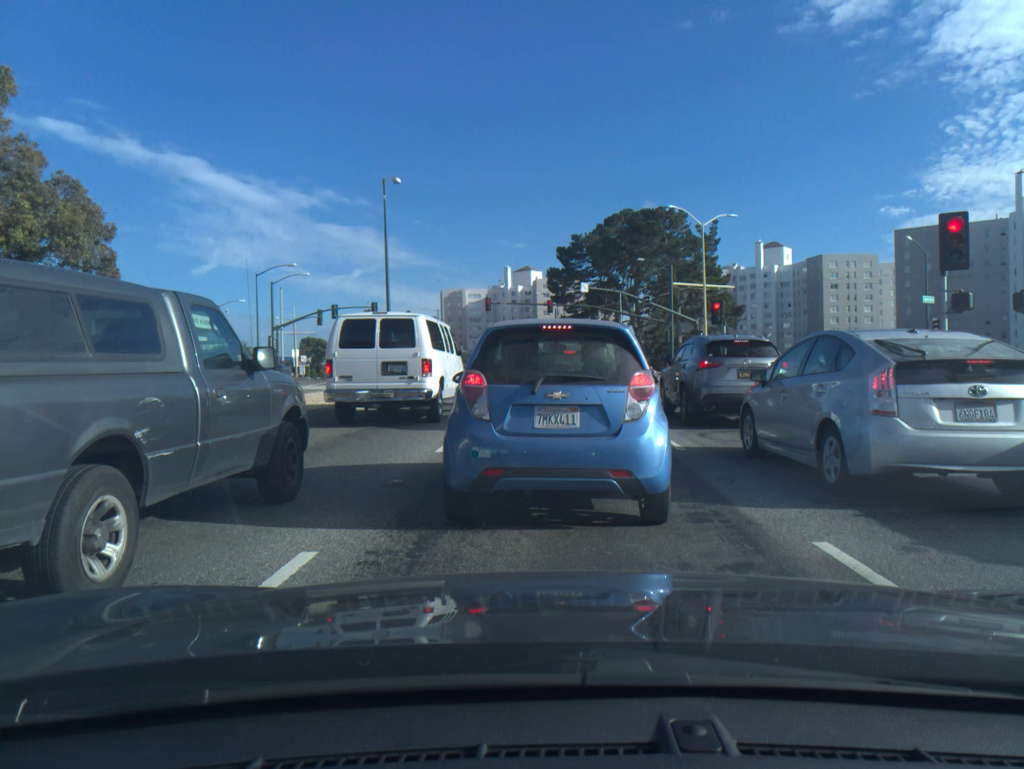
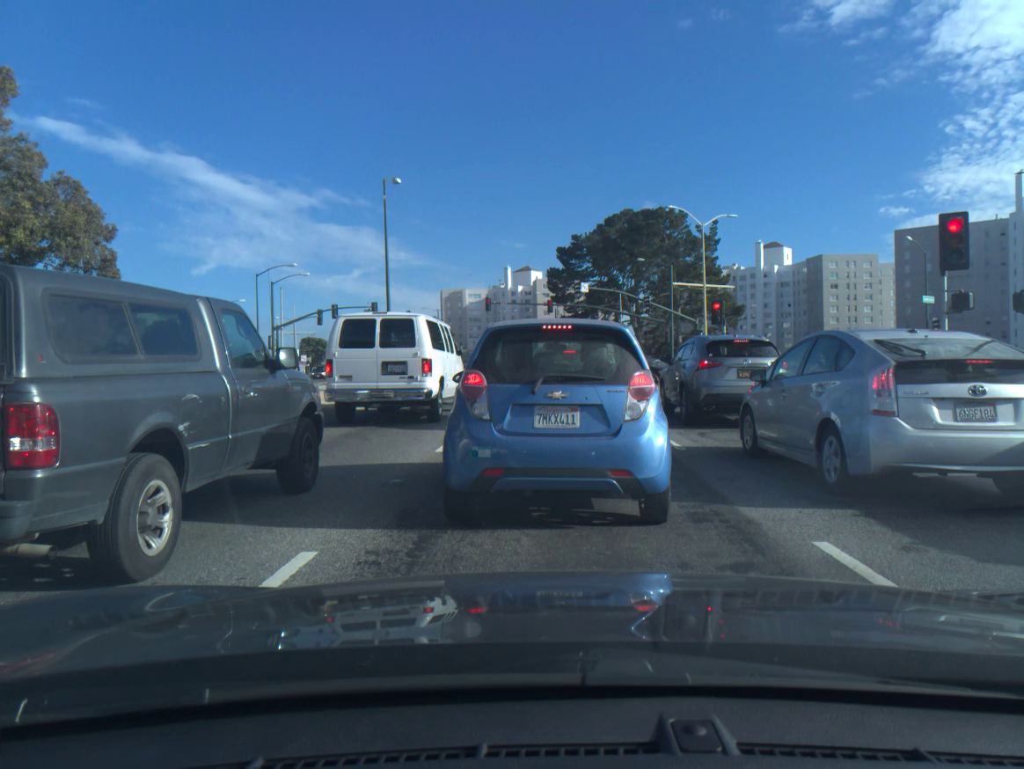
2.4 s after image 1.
(0.0, 0.0) m; 0°
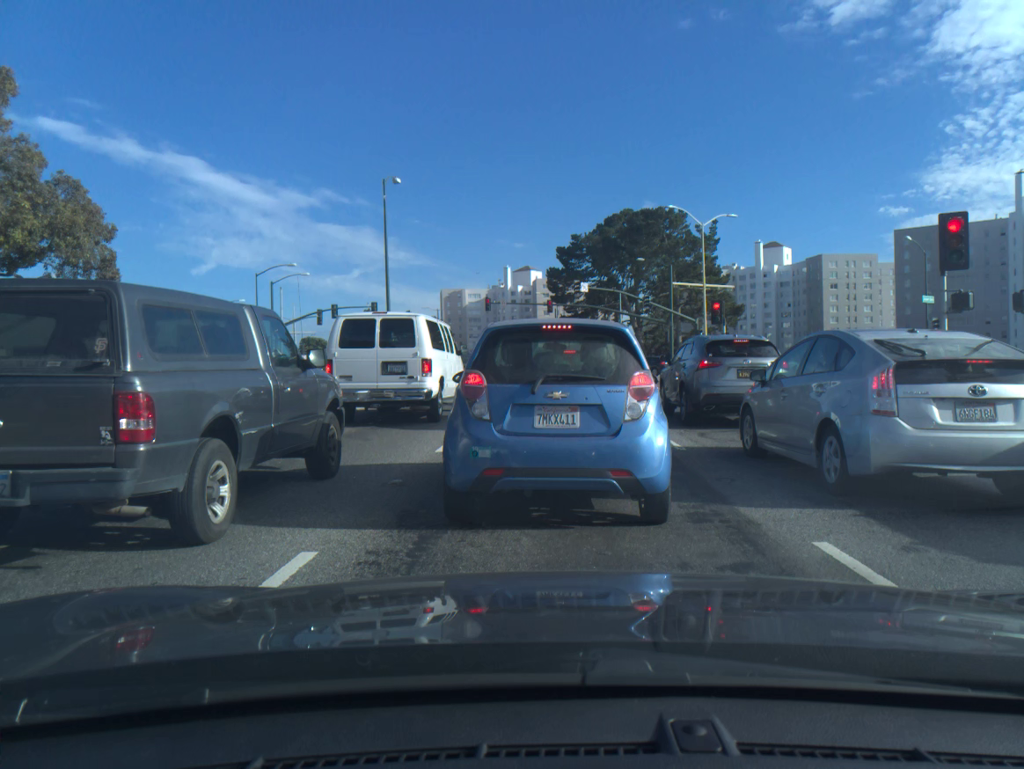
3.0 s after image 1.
(0.0, 0.0) m; 0°
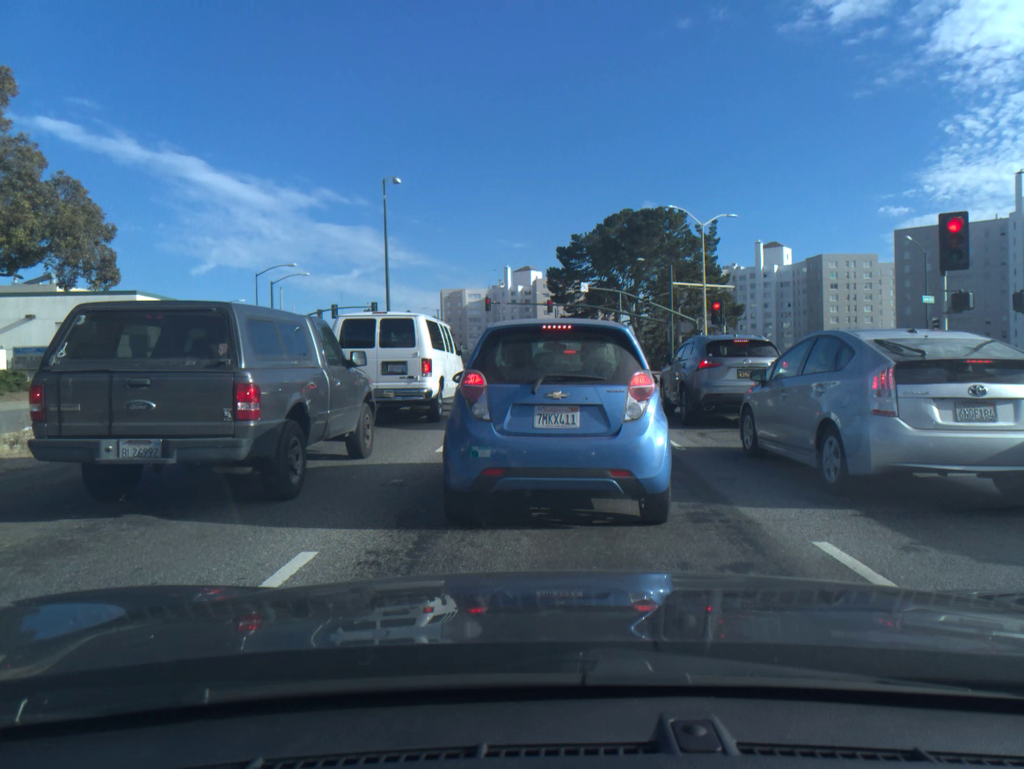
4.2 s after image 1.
(0.0, 0.0) m; 0°
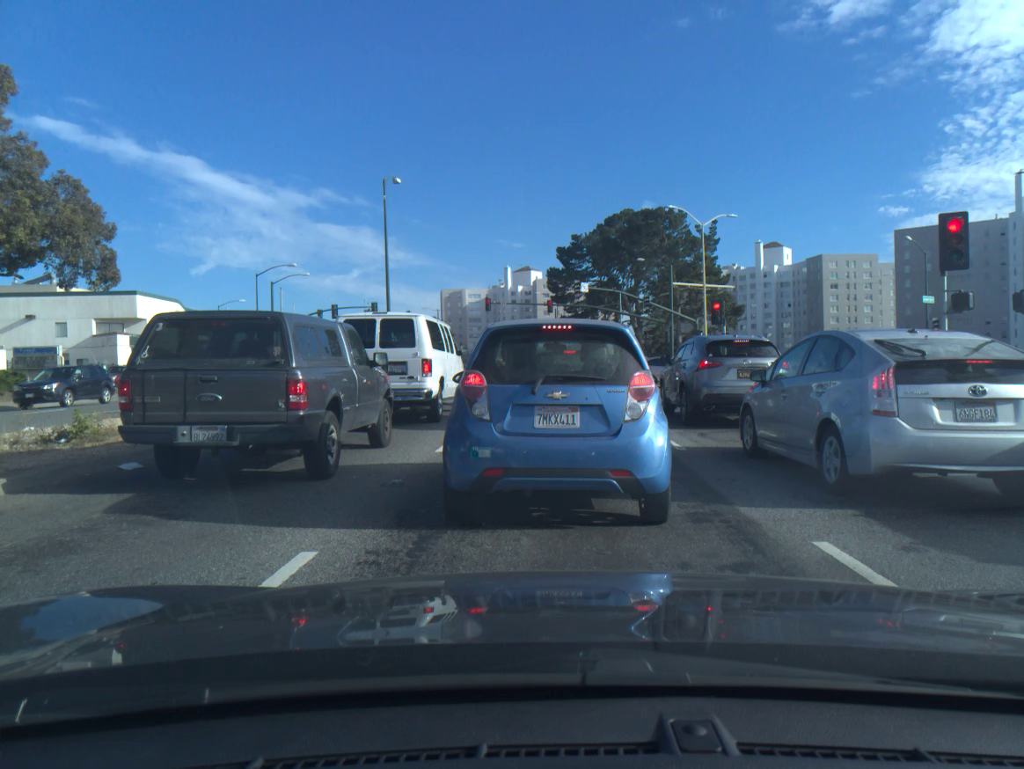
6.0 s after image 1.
(0.0, 0.0) m; 0°
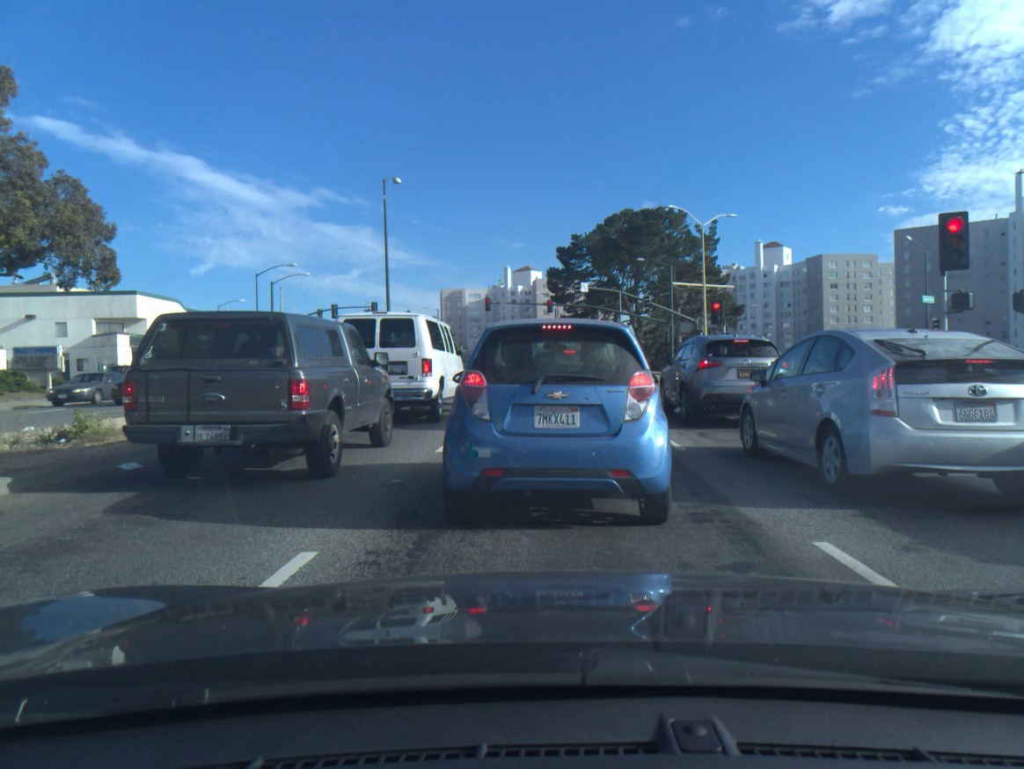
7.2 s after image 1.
(0.0, 0.0) m; 0°
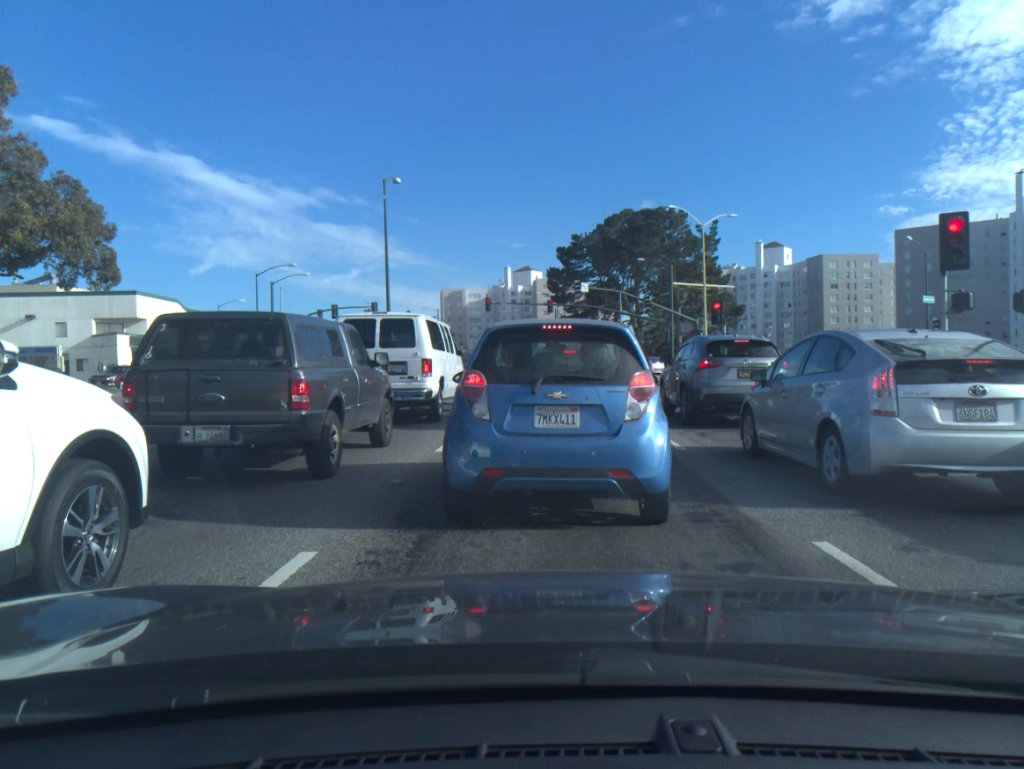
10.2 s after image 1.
(0.0, 0.0) m; 0°
